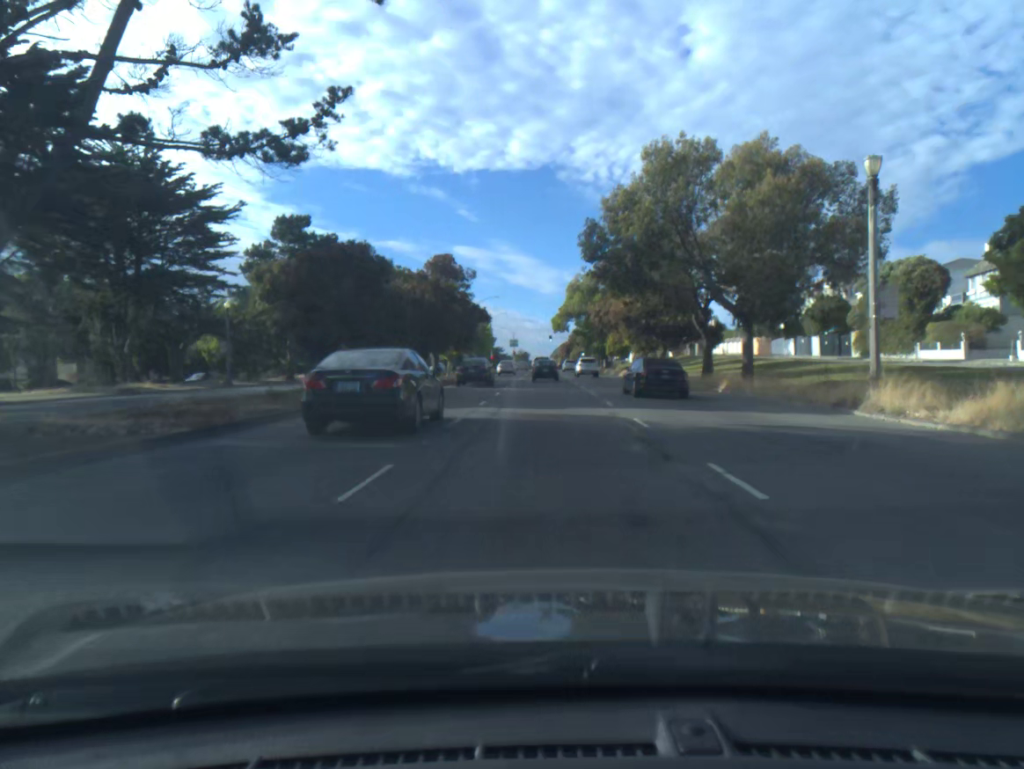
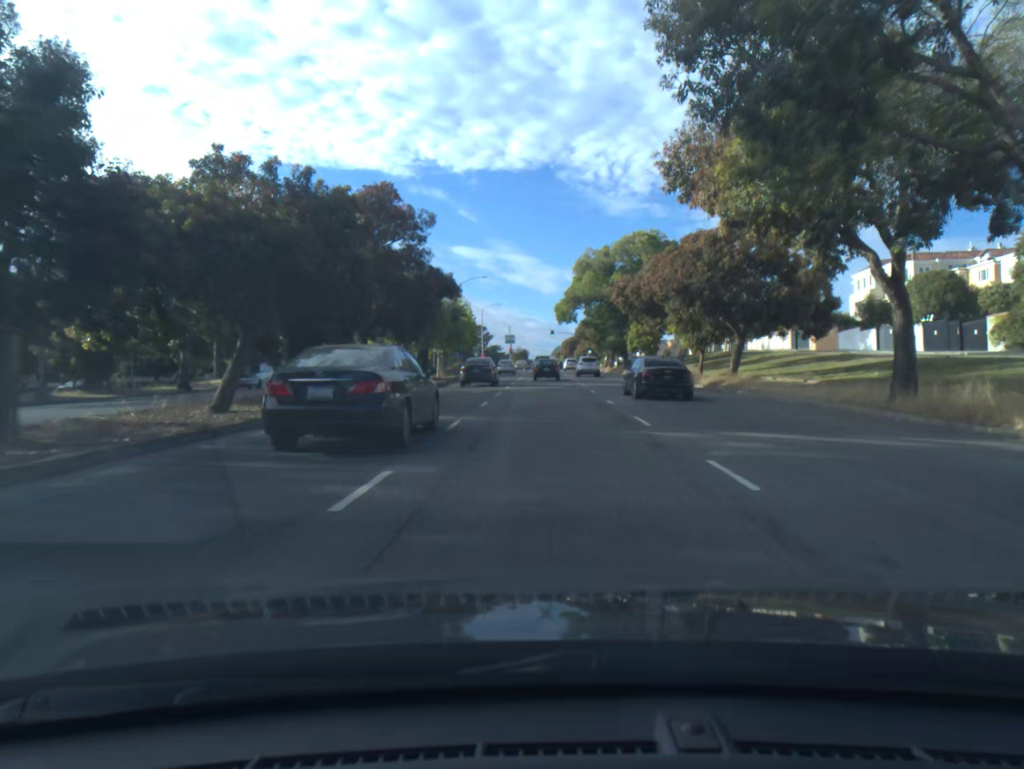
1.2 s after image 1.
(0.0, +21.7) m; 0°
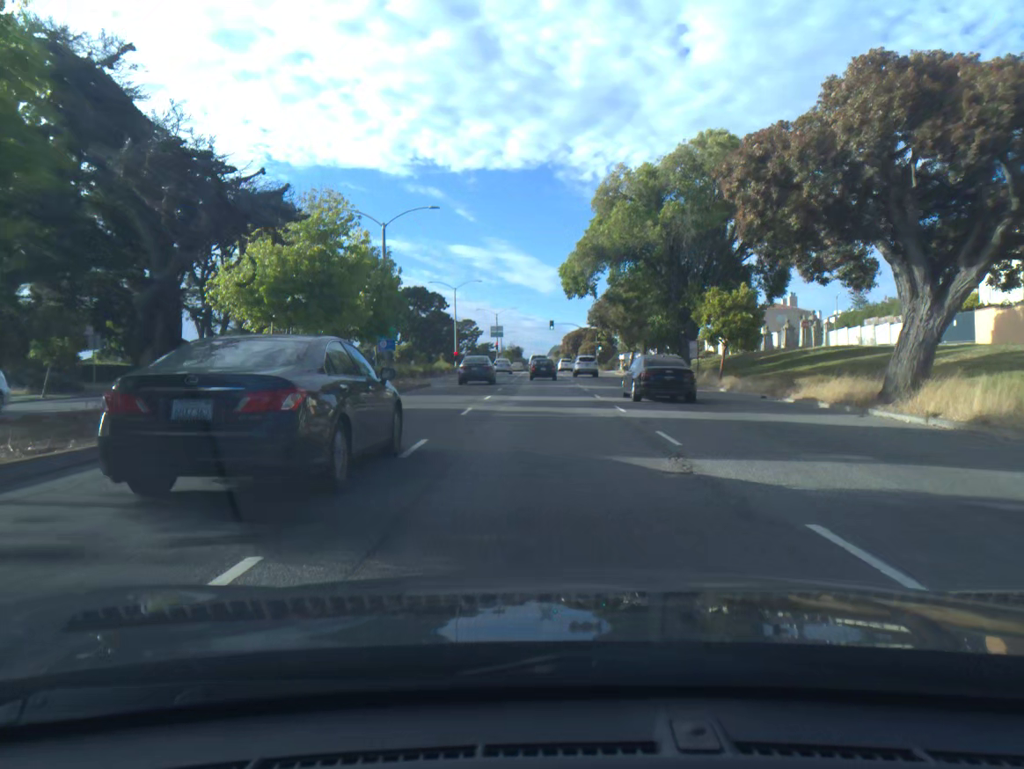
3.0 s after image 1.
(+0.1, +32.9) m; 0°
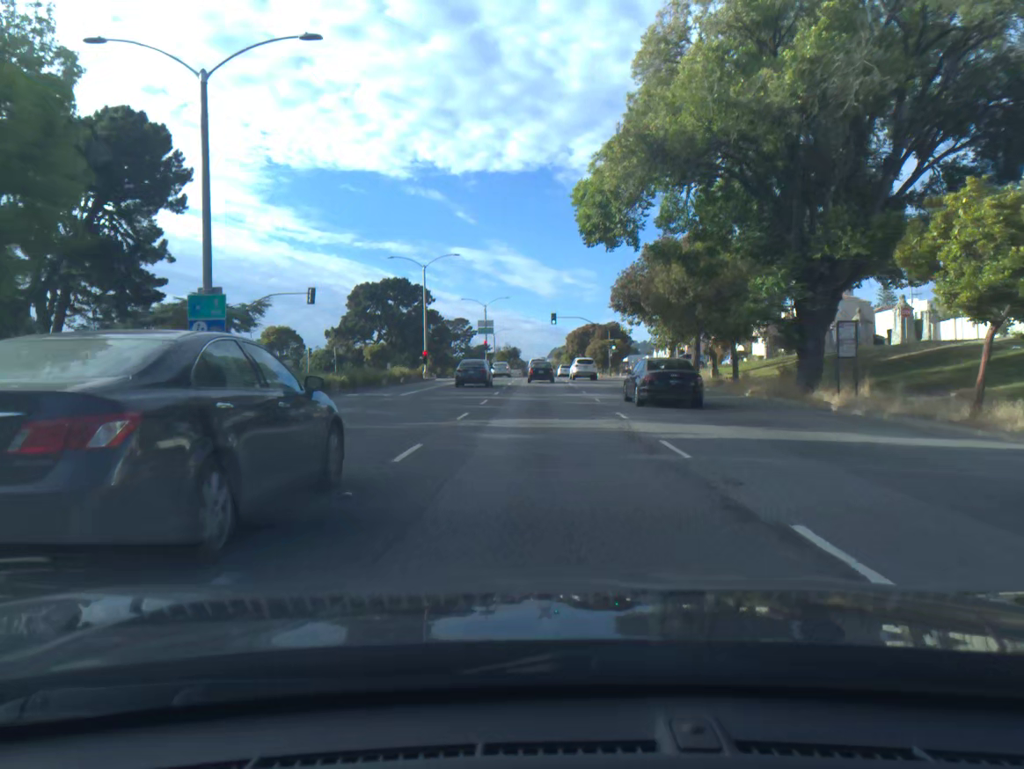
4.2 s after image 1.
(0.0, +22.0) m; 0°
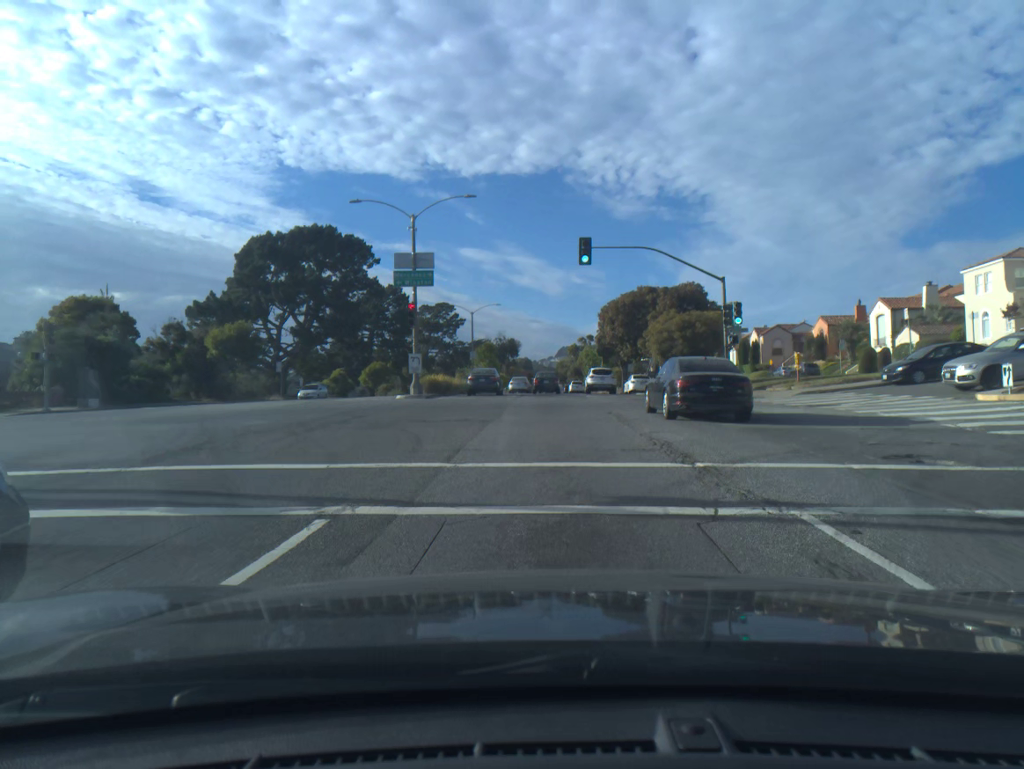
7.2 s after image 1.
(-0.3, +55.0) m; -1°
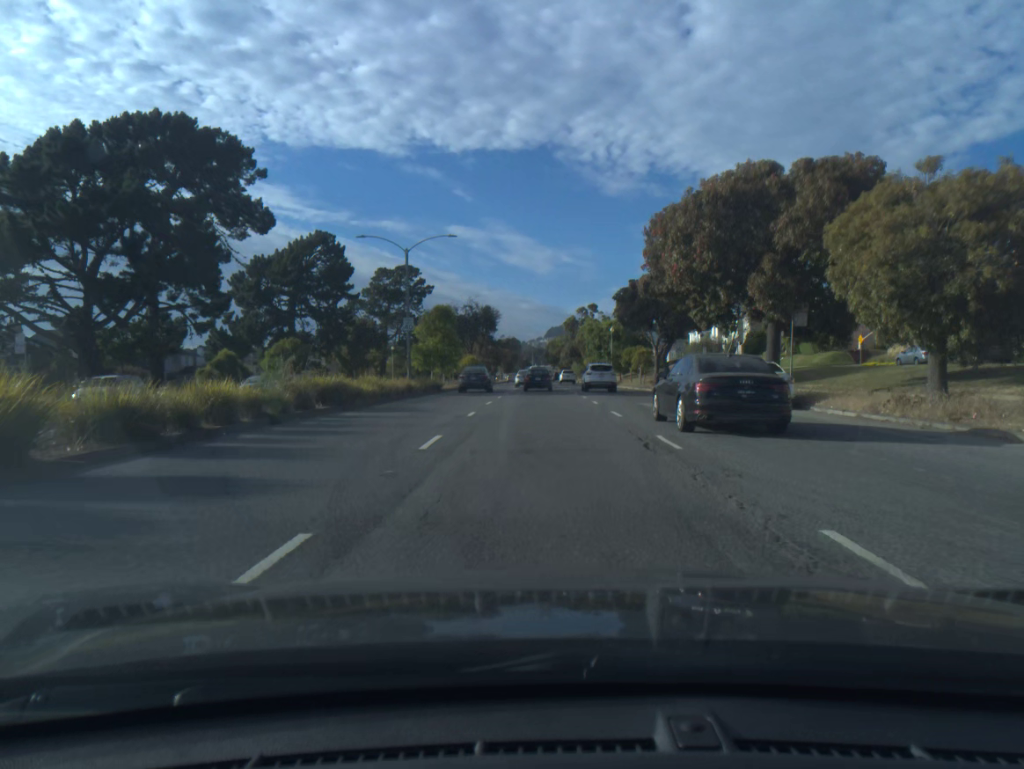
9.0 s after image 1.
(+0.2, +33.2) m; +1°
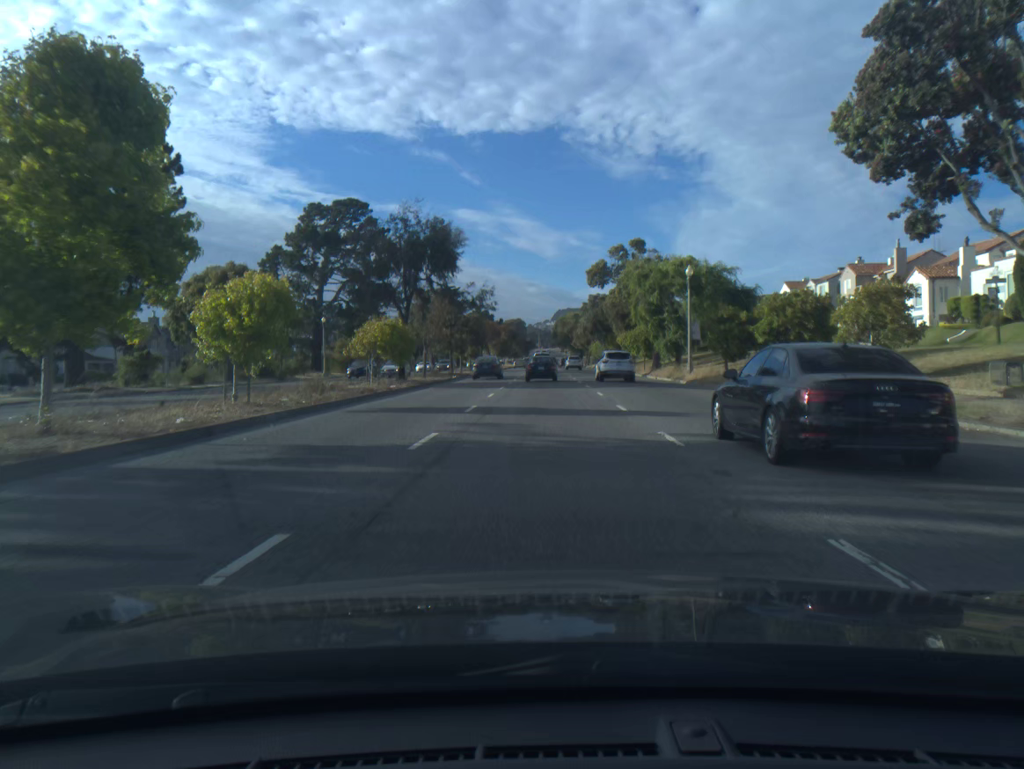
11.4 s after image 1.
(-0.1, +44.0) m; 0°
